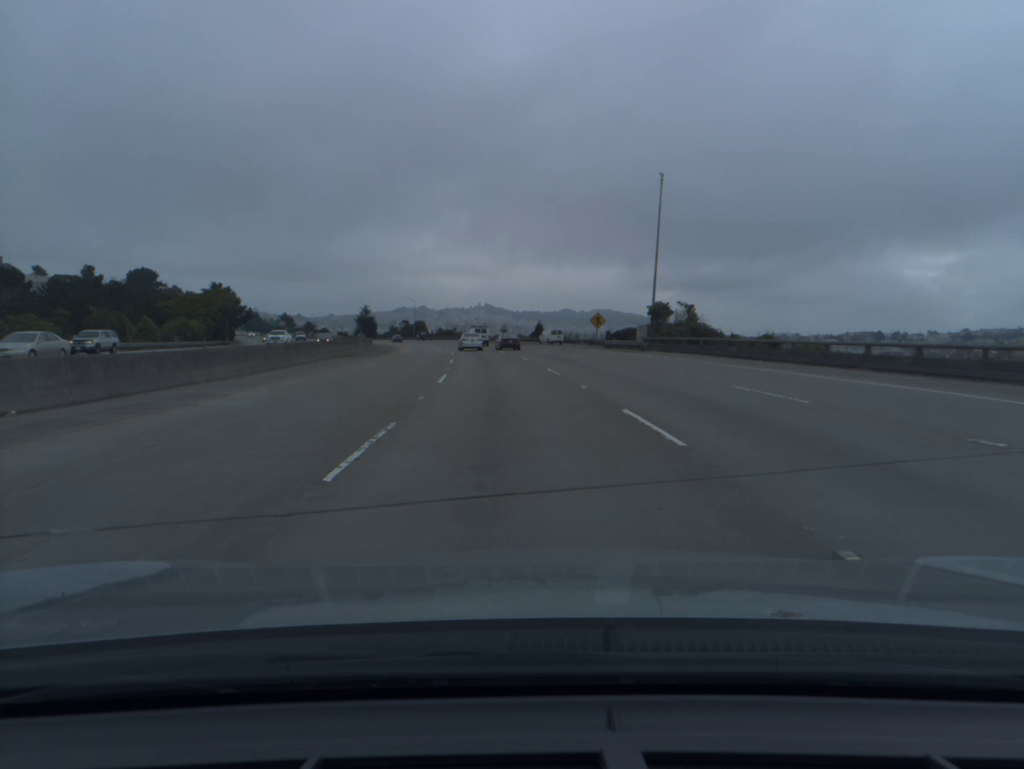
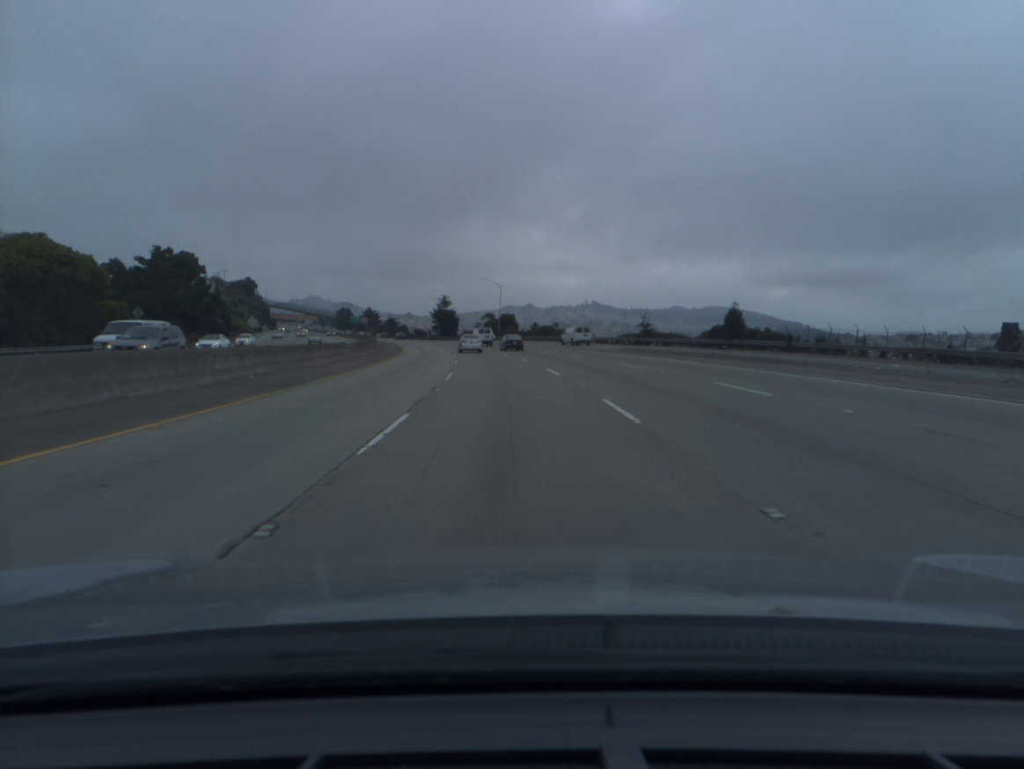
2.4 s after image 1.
(-5.0, +71.0) m; -8°
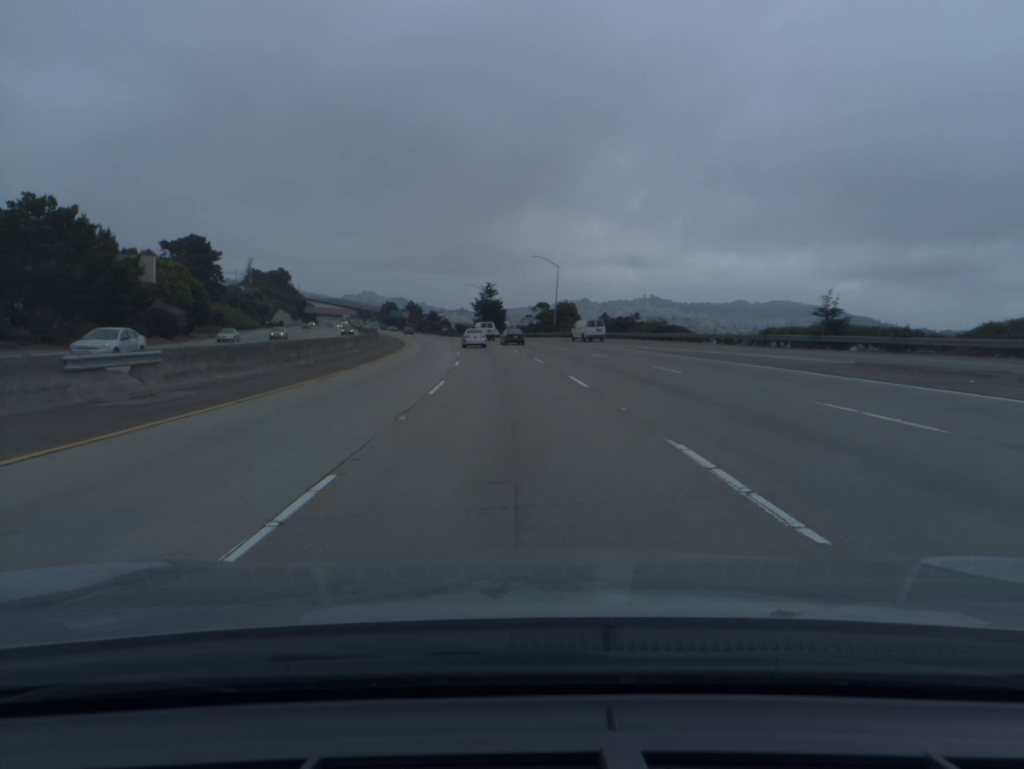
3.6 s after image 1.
(-1.2, +35.6) m; -4°
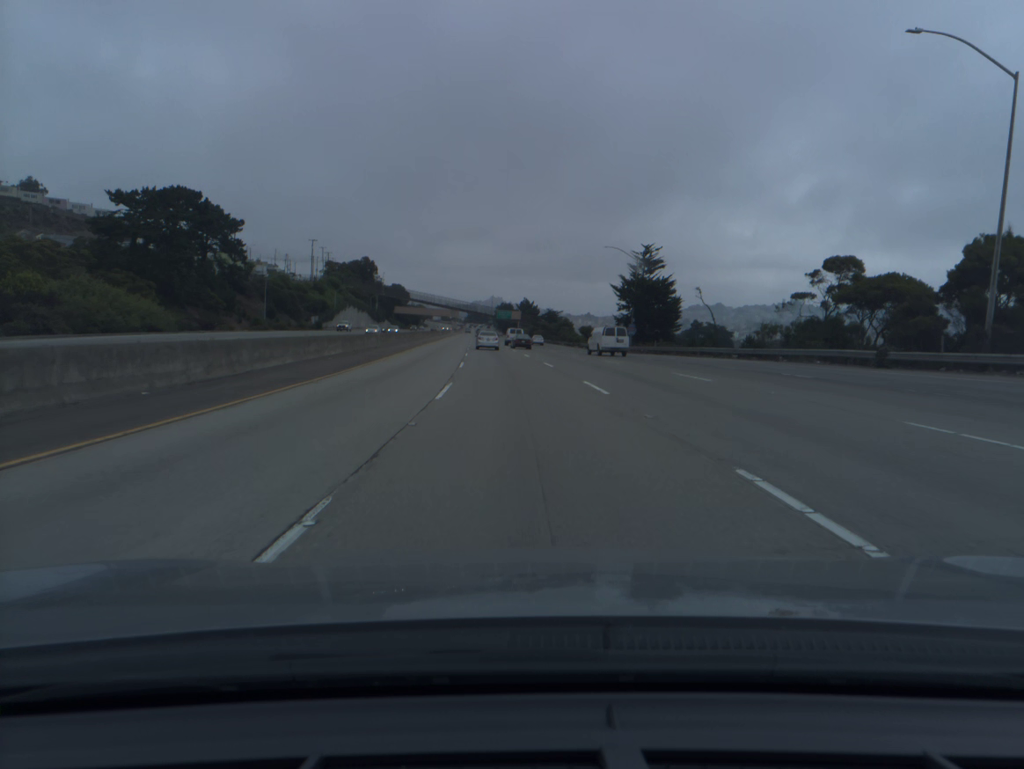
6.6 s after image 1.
(-7.3, +88.2) m; -9°
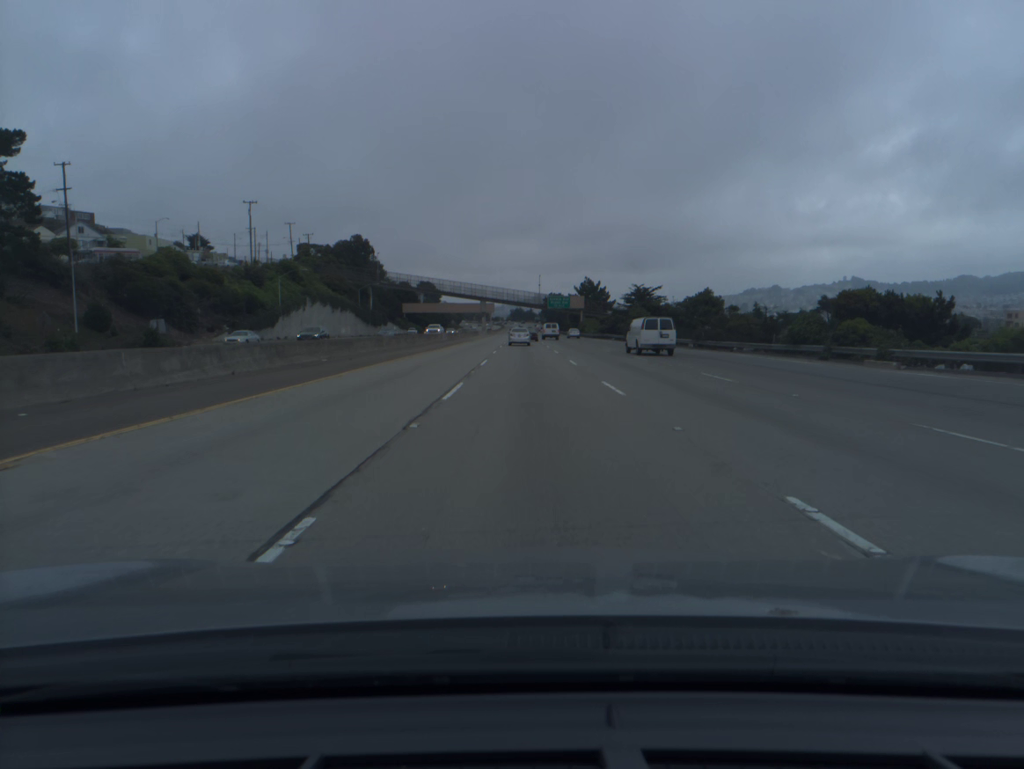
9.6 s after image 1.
(-4.2, +87.8) m; -3°
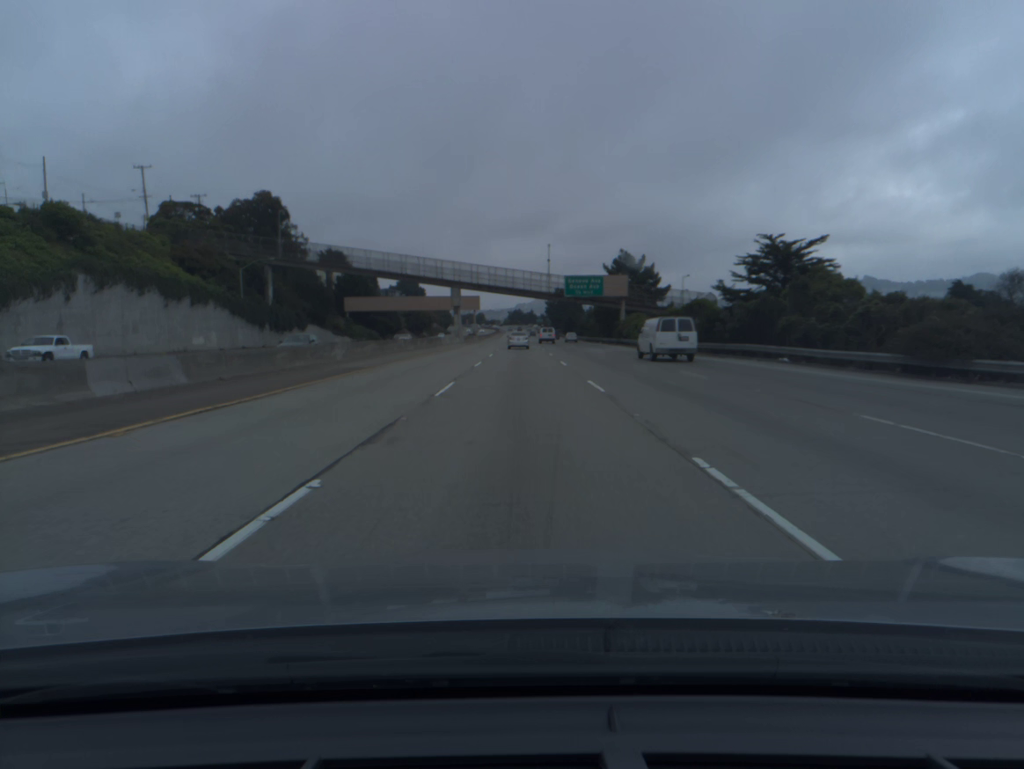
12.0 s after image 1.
(+0.2, +70.7) m; 0°
